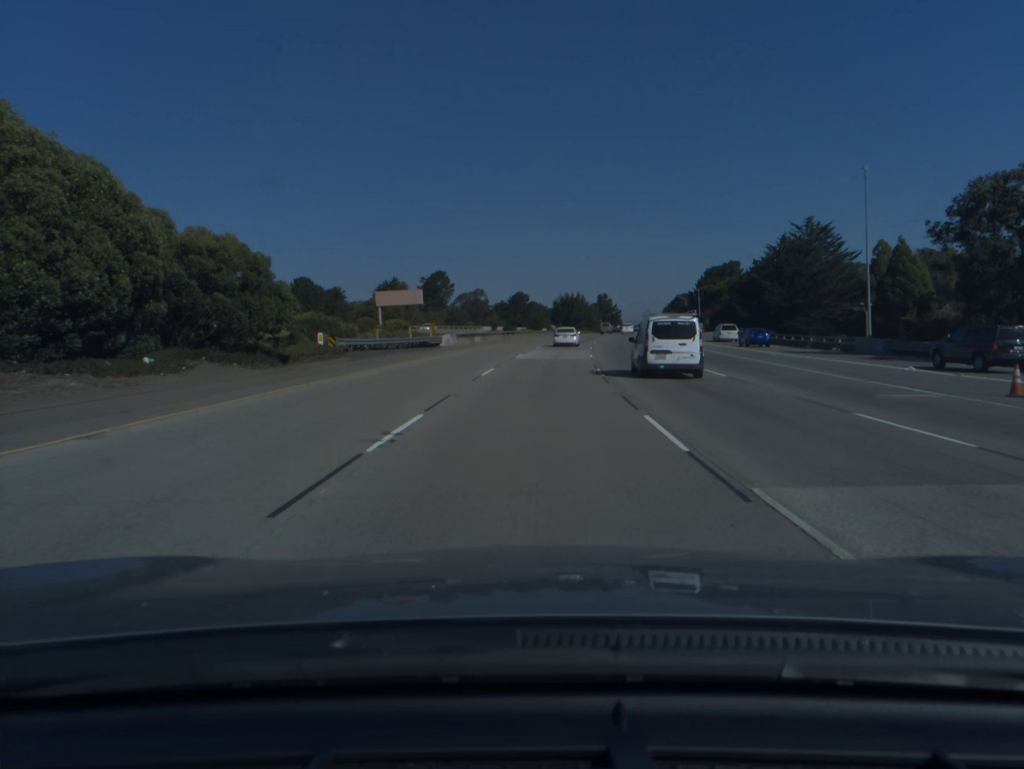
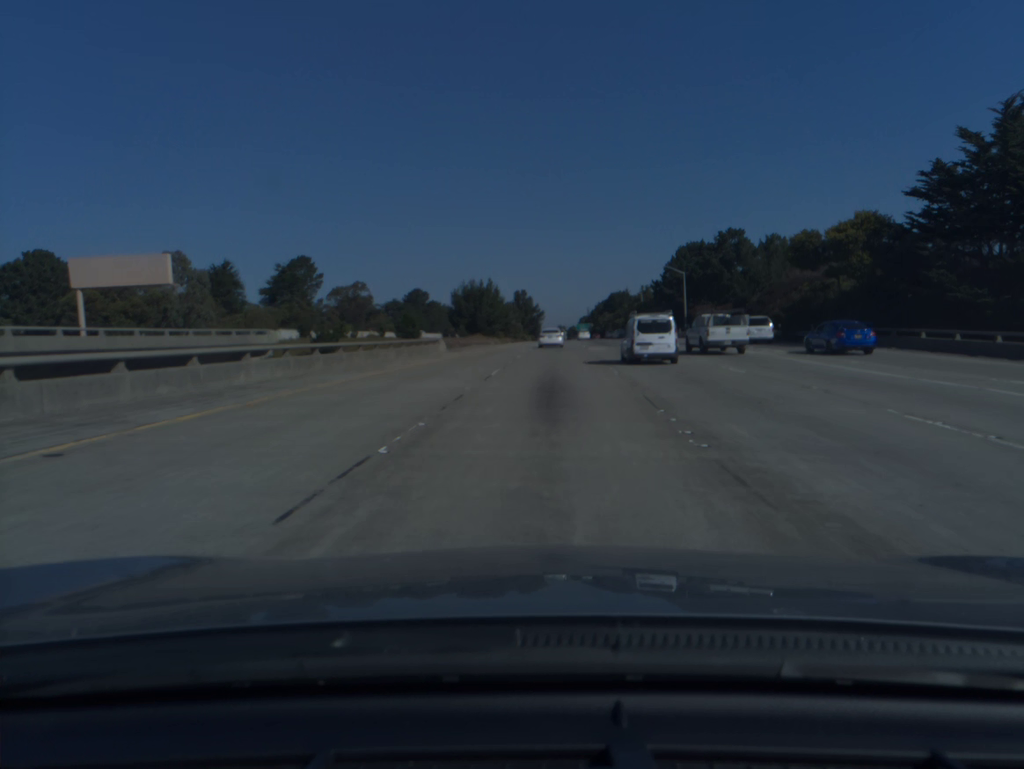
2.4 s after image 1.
(+4.4, +73.0) m; +6°
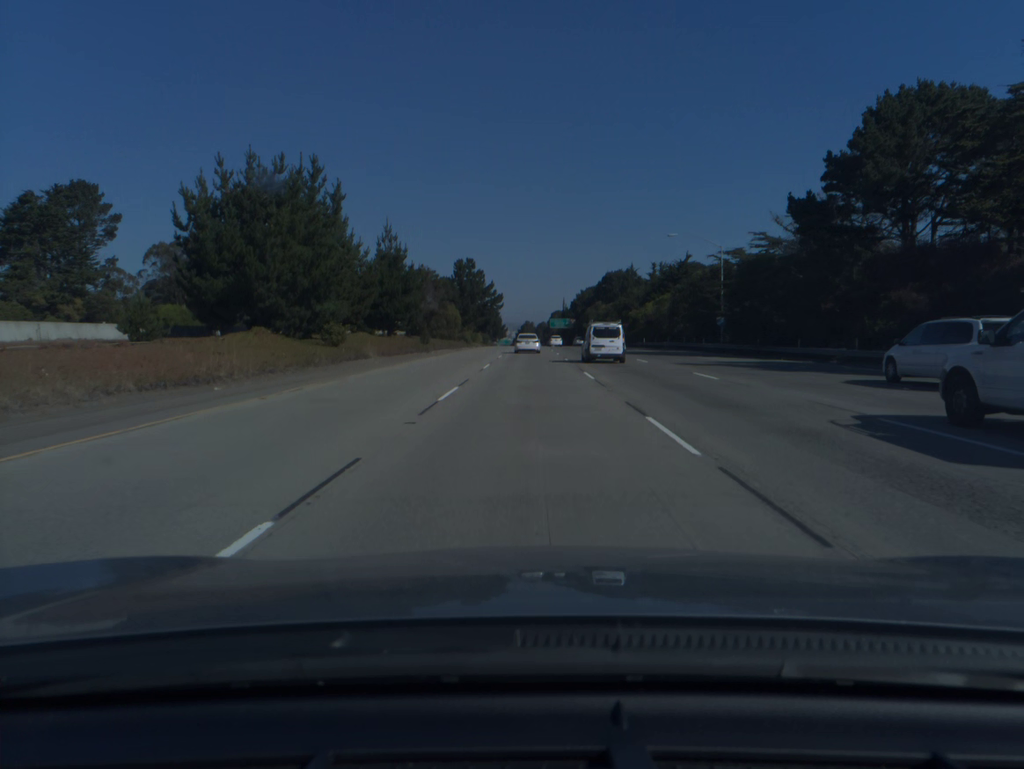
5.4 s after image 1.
(+3.6, +91.5) m; +3°
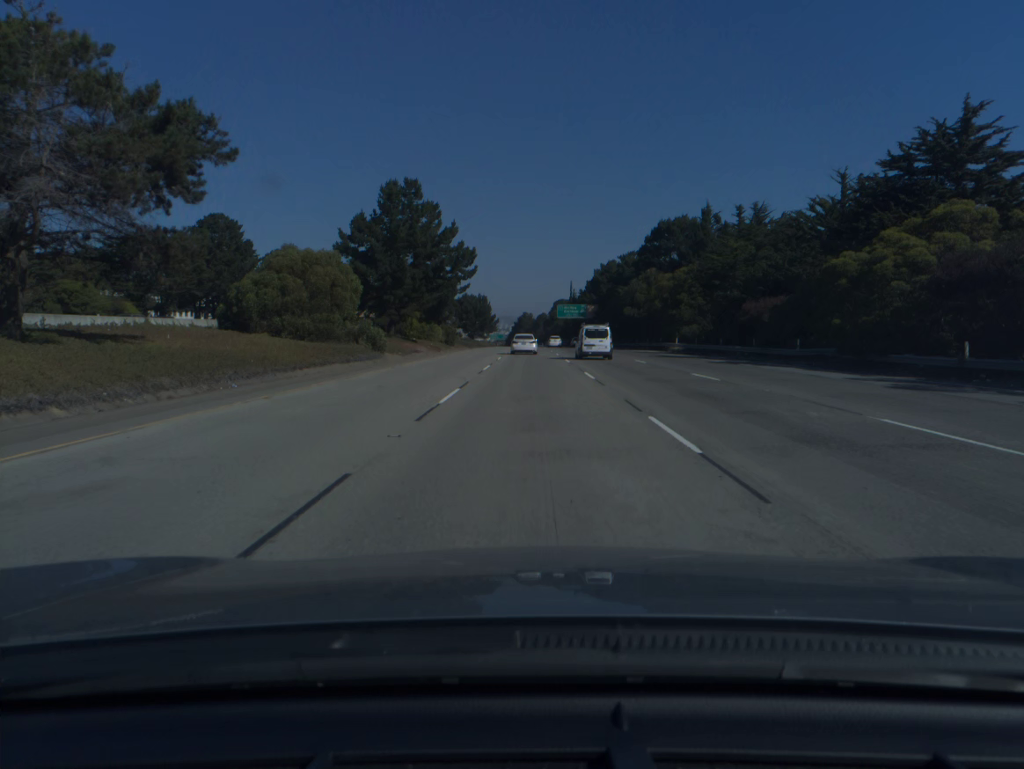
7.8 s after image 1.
(0.0, +72.7) m; 0°
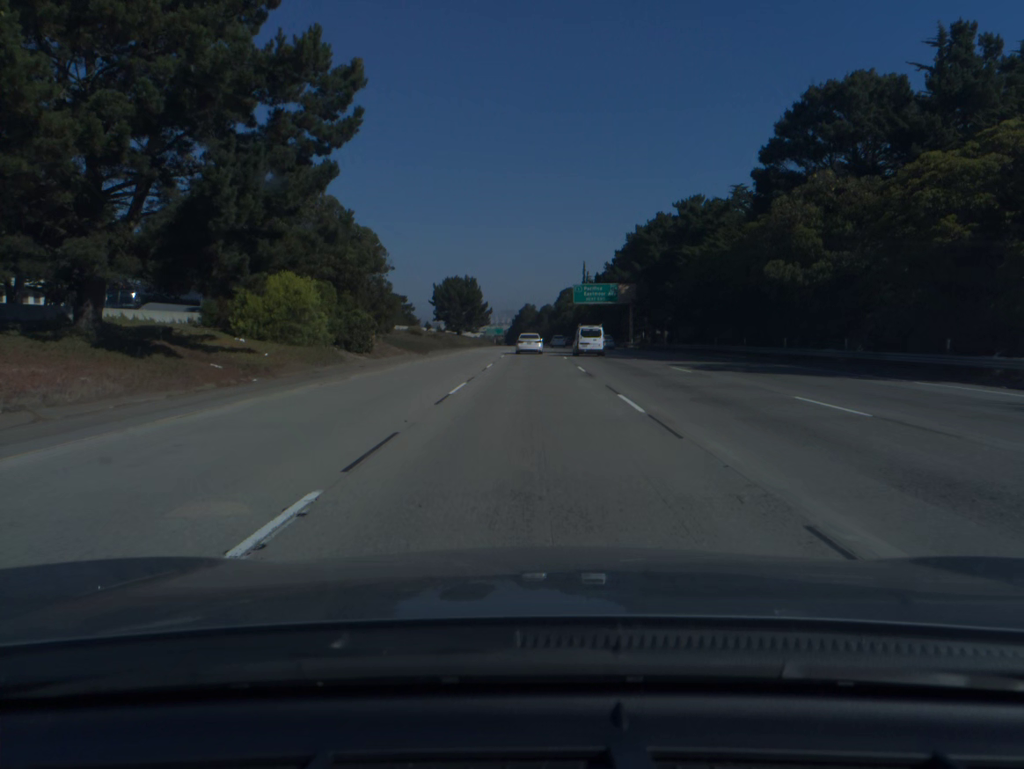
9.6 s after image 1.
(0.0, +54.2) m; 0°
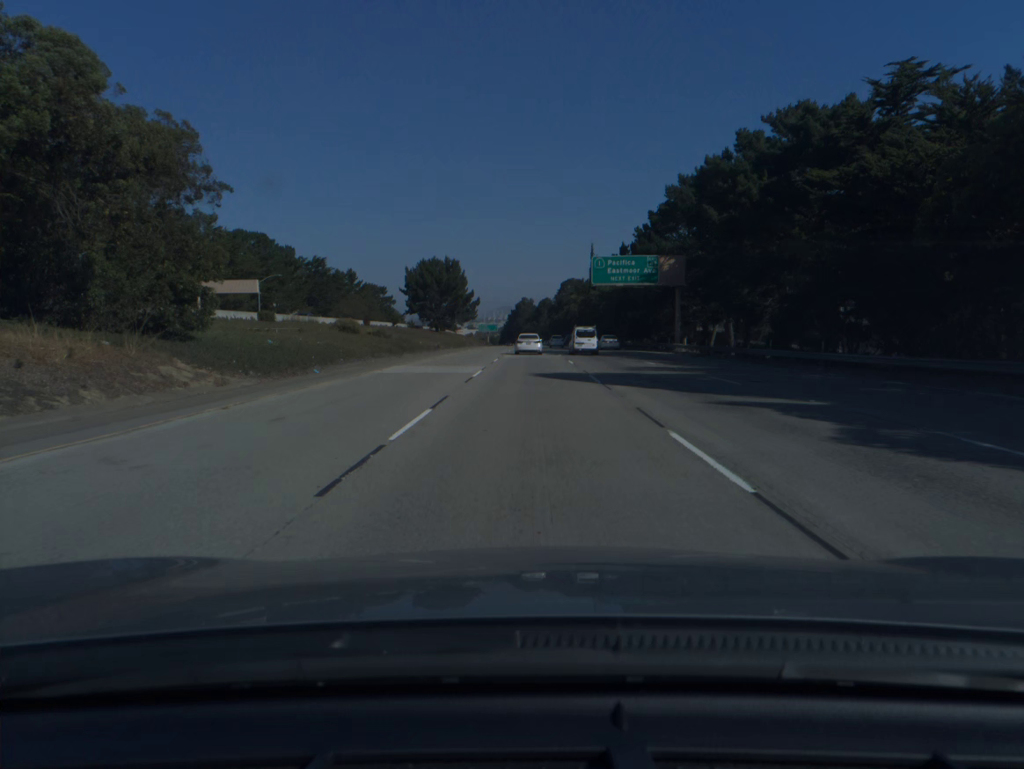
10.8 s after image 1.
(0.0, +35.8) m; 0°
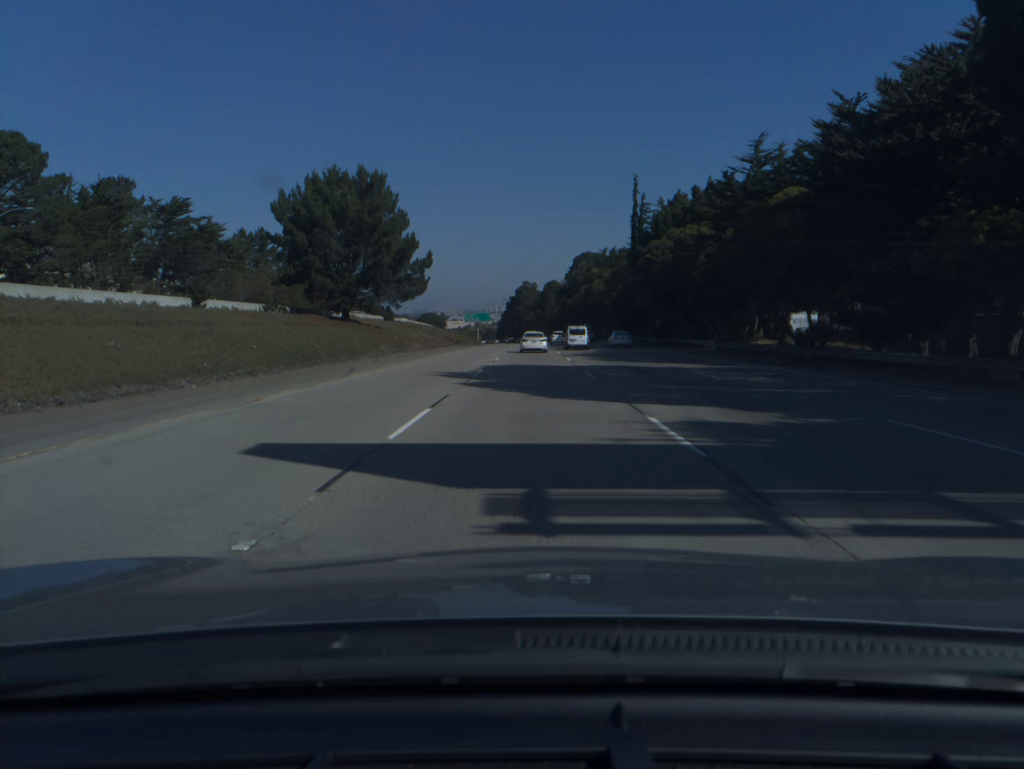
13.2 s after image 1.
(0.0, +71.1) m; 0°
